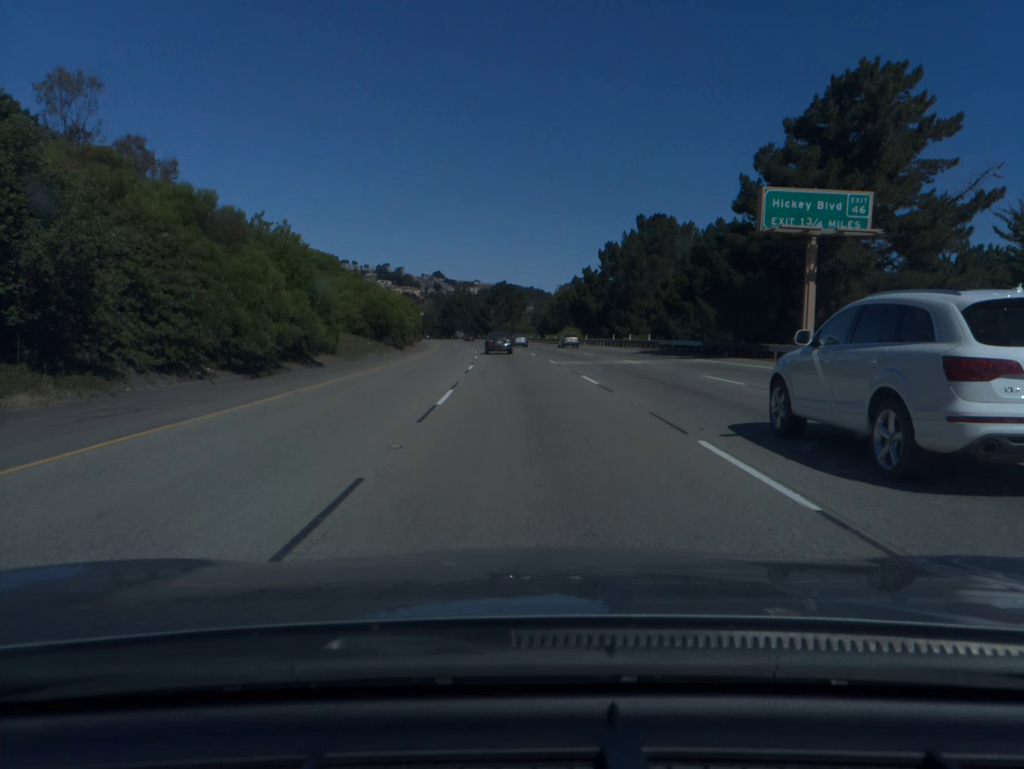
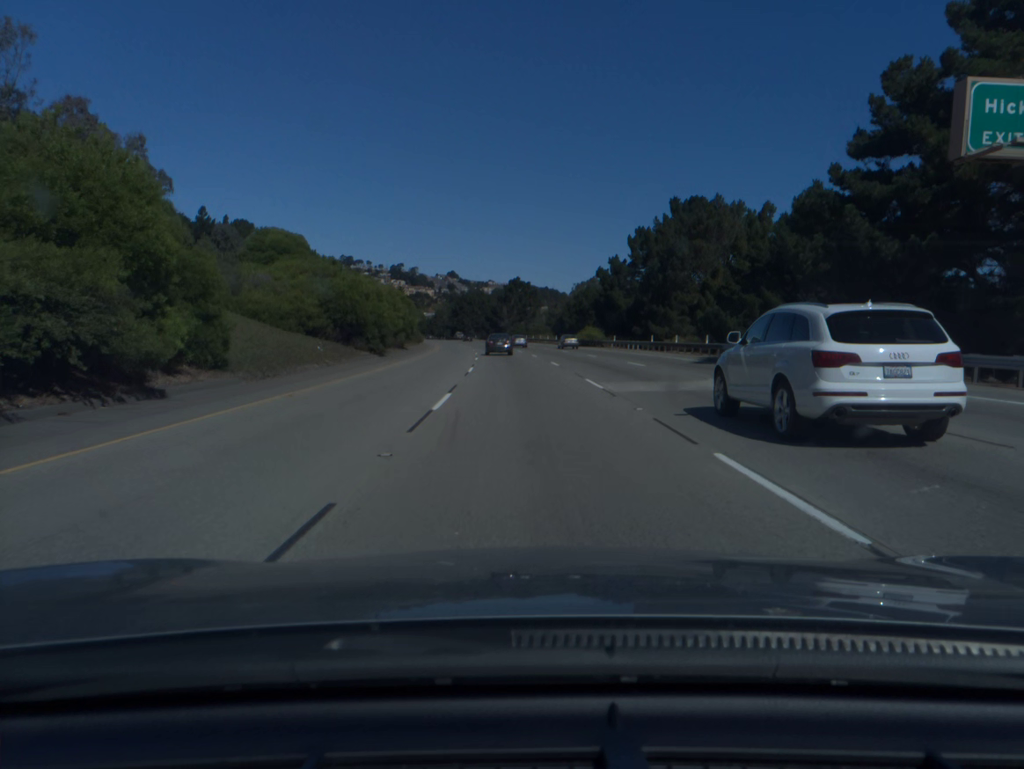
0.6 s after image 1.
(-0.1, +15.5) m; -1°
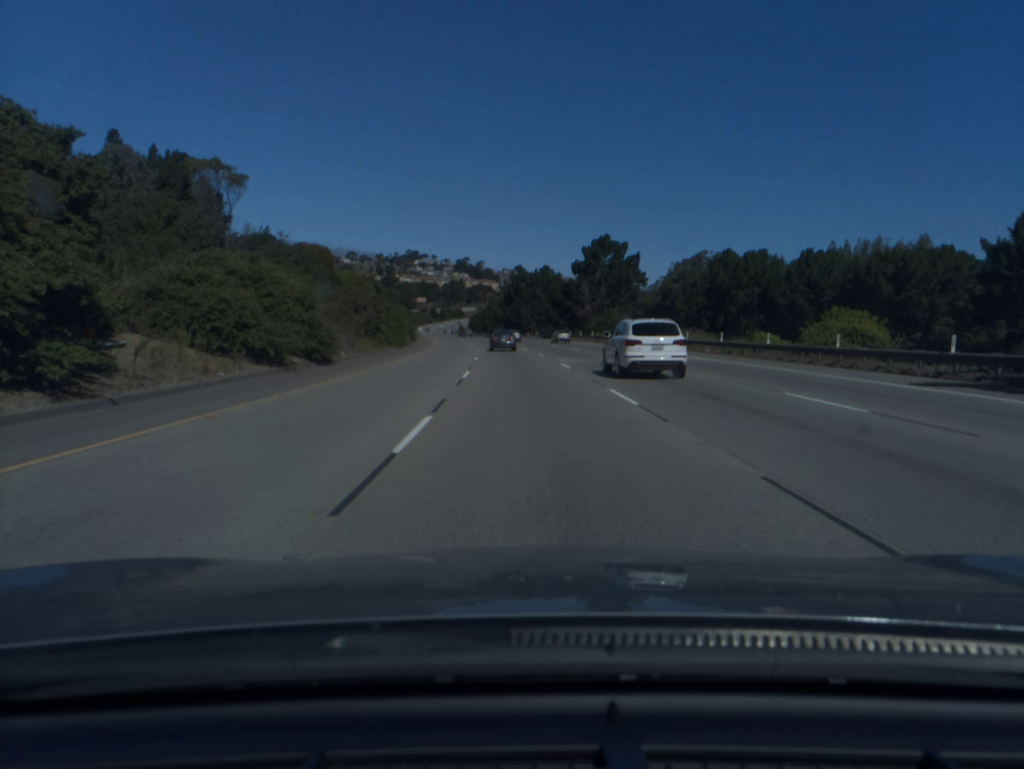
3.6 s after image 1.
(-3.4, +77.8) m; -5°
